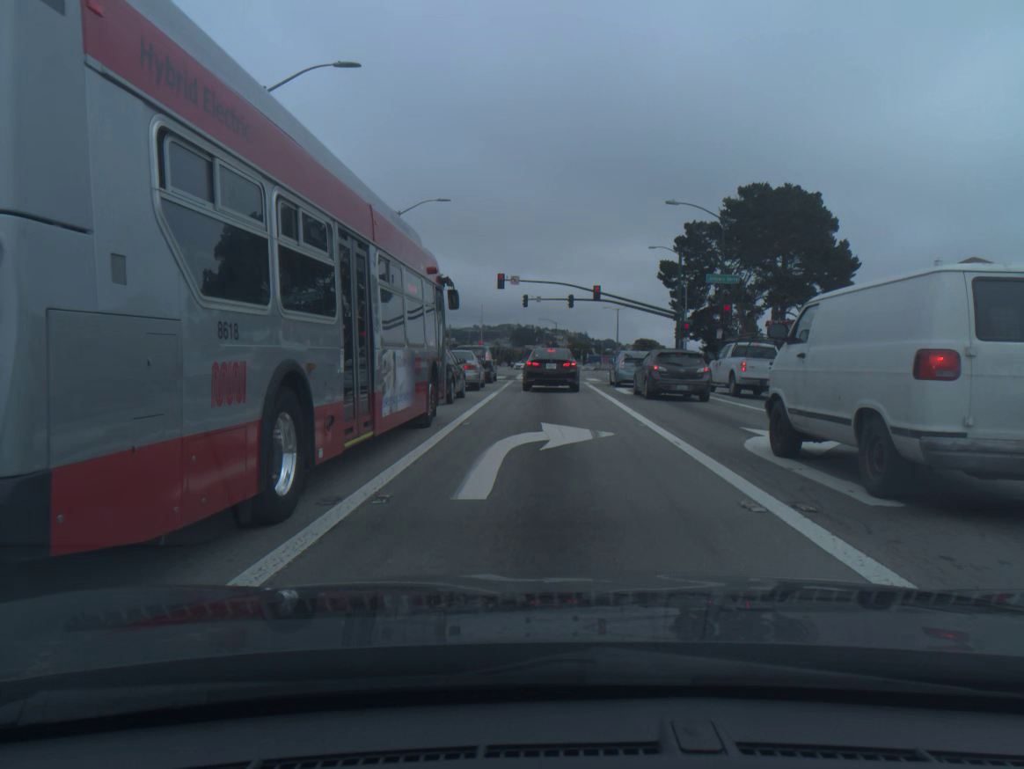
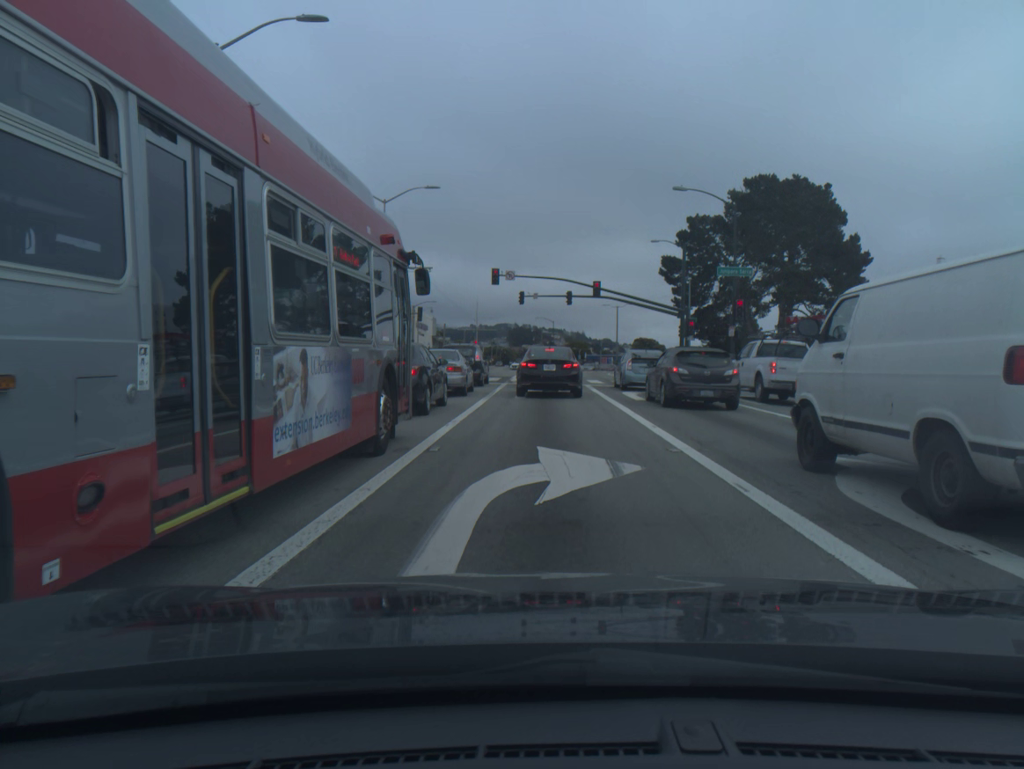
(0.0, +3.6) m; 0°
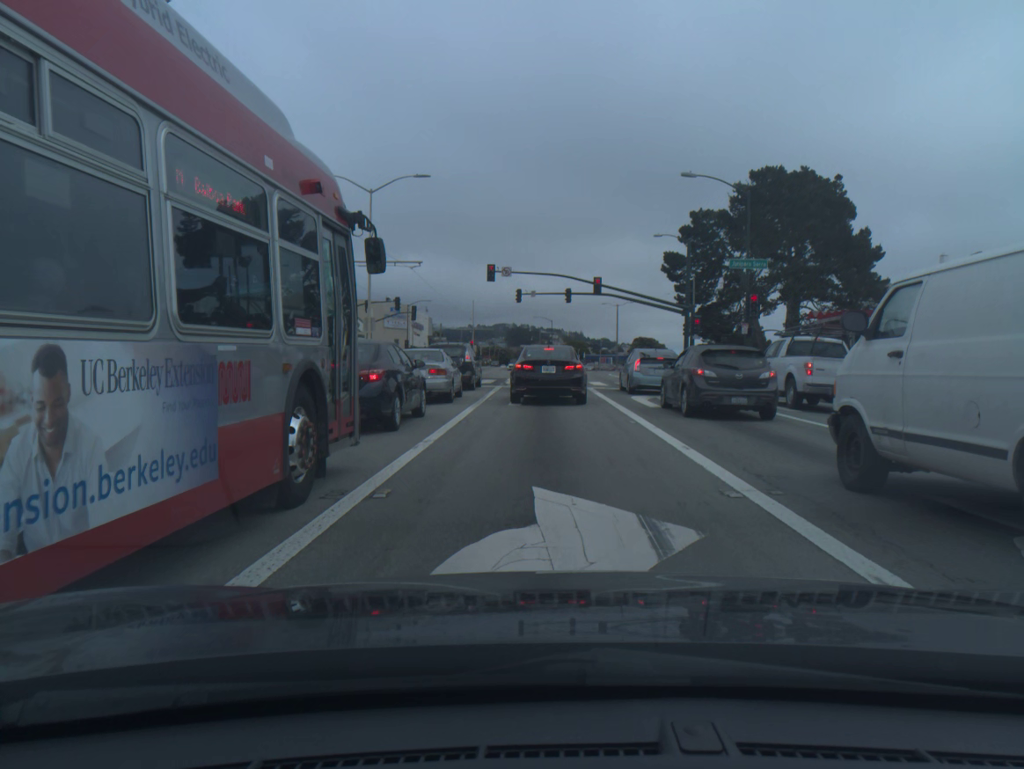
(0.0, +3.2) m; 0°
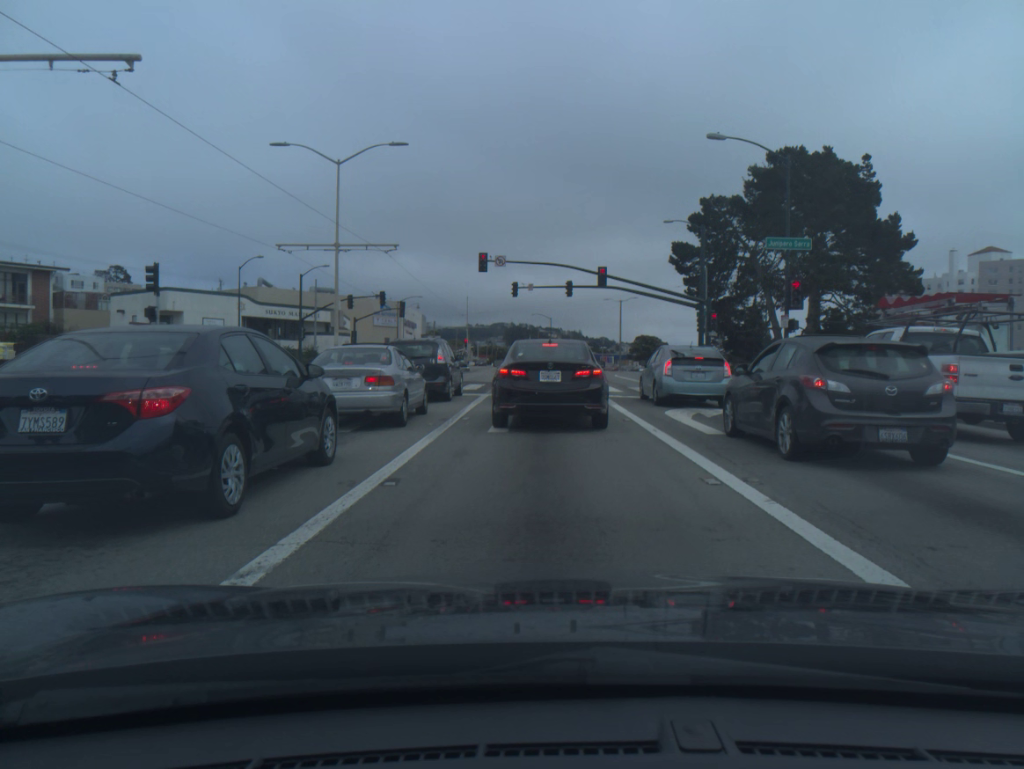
(0.0, +6.7) m; 0°
